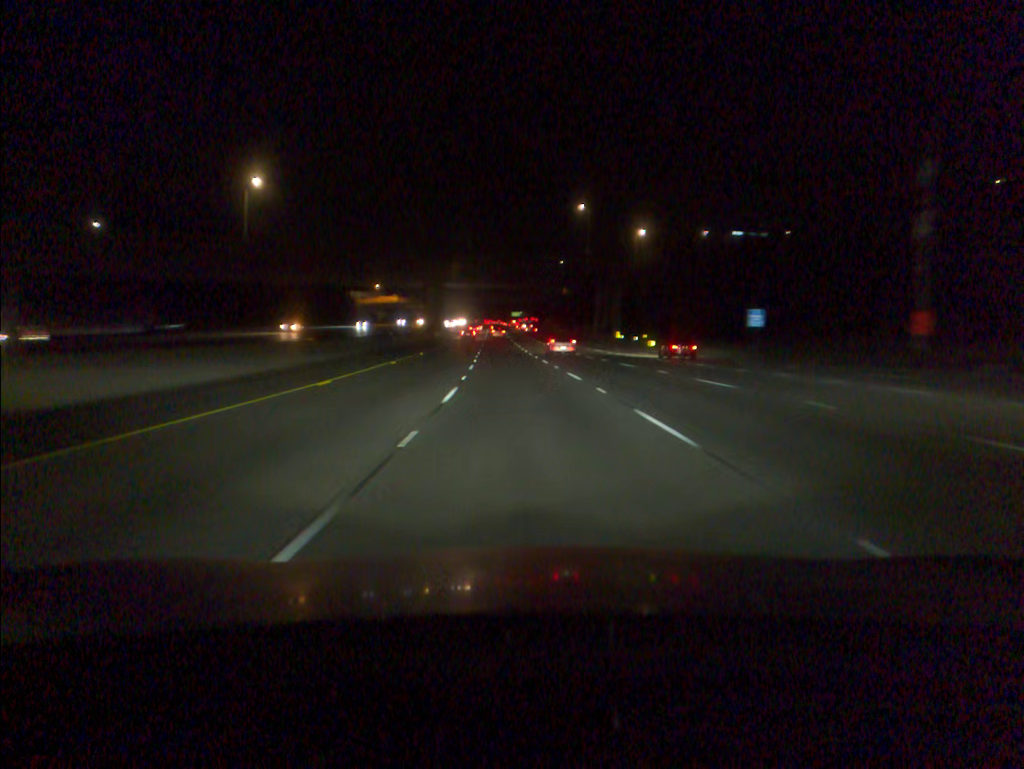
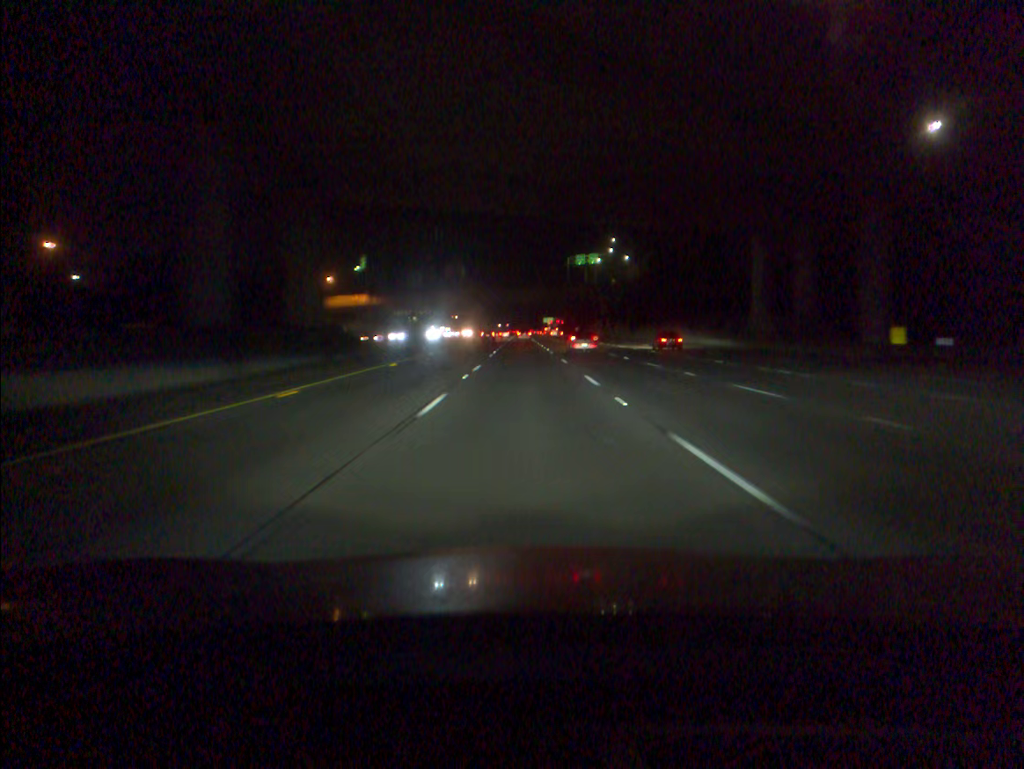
(-2.6, +91.1) m; -2°
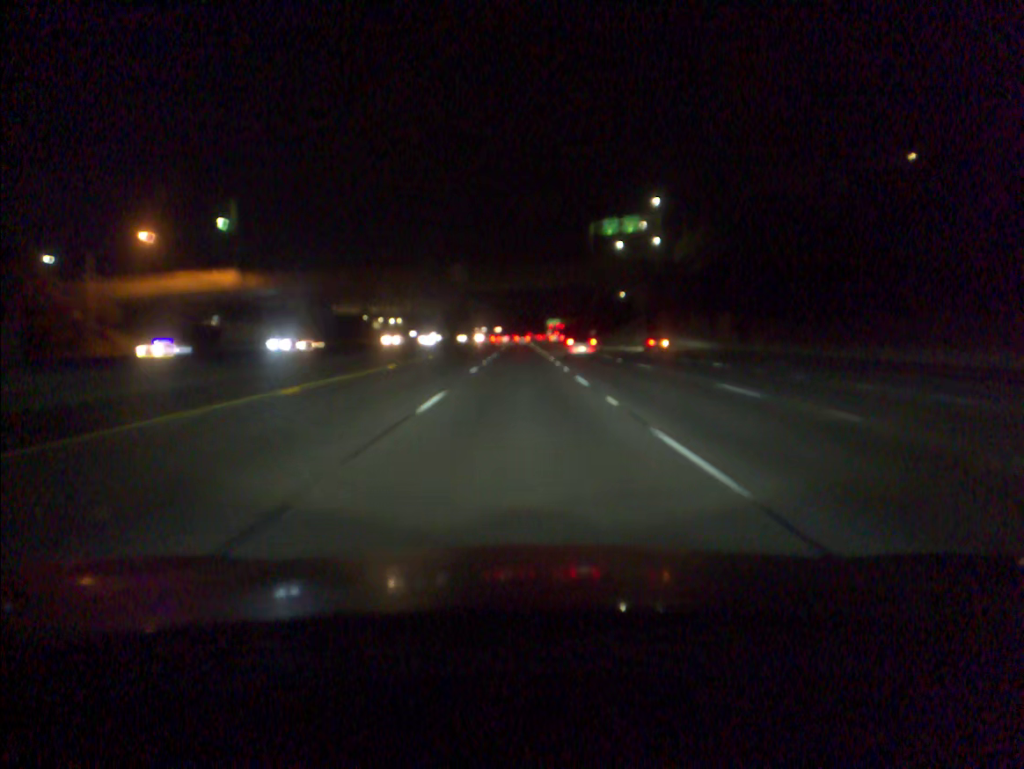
(0.0, +72.3) m; 0°
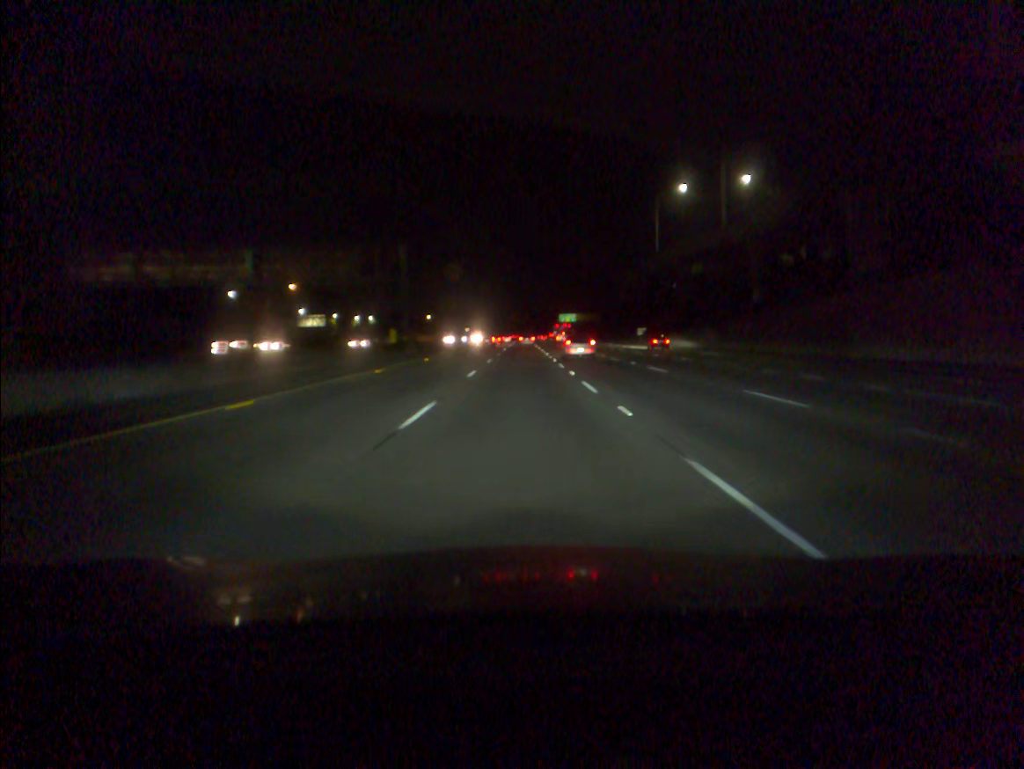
(-0.1, +90.4) m; 0°
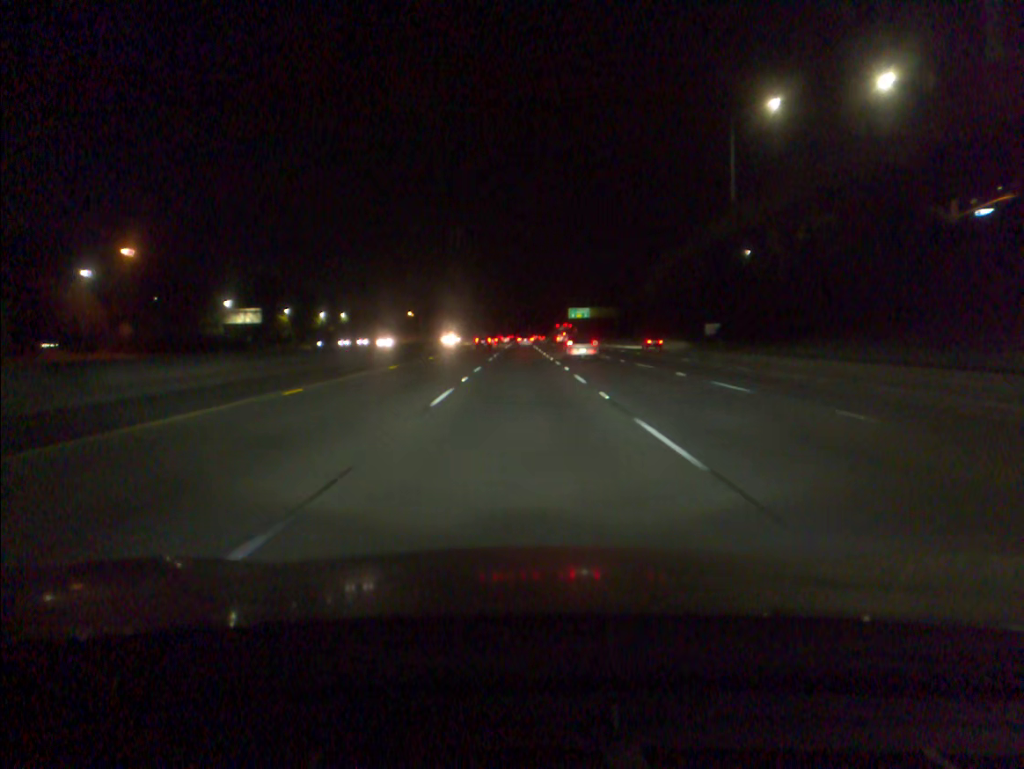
(0.0, +54.4) m; 0°
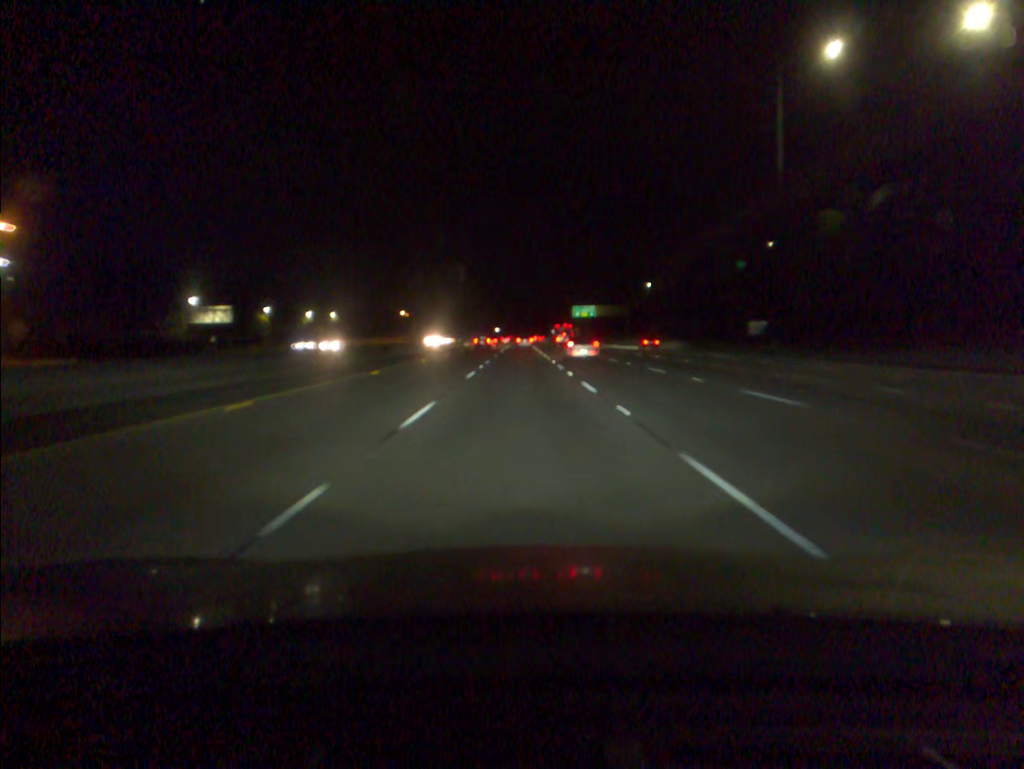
(0.0, +18.2) m; 0°
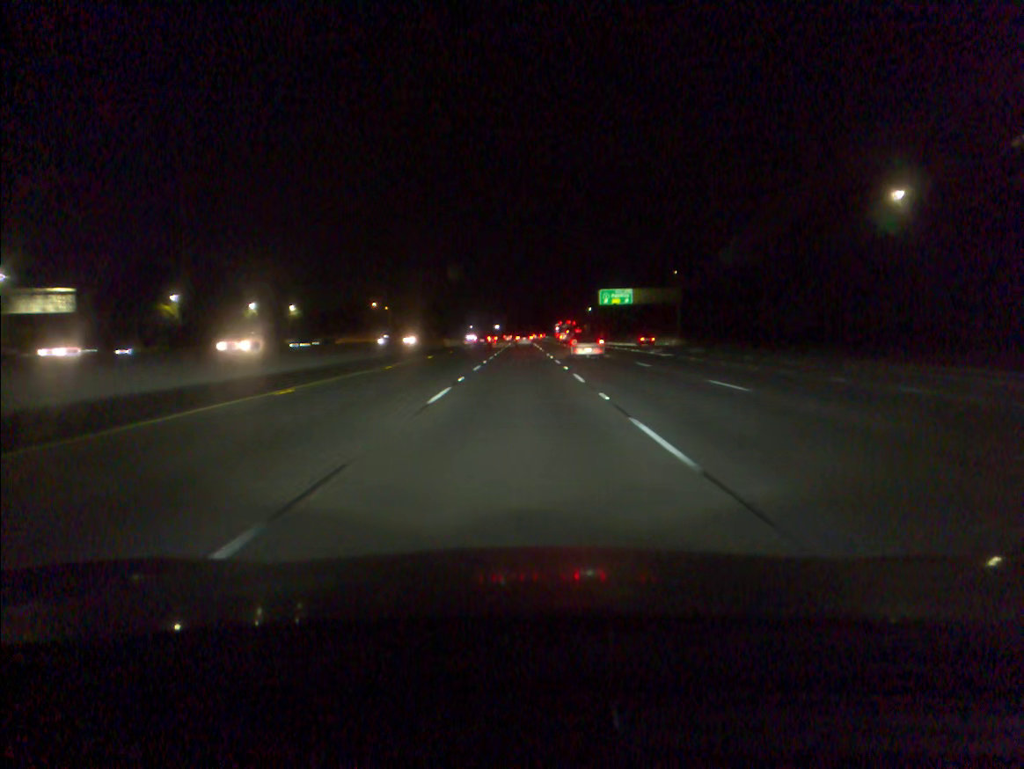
(0.0, +54.8) m; 0°
